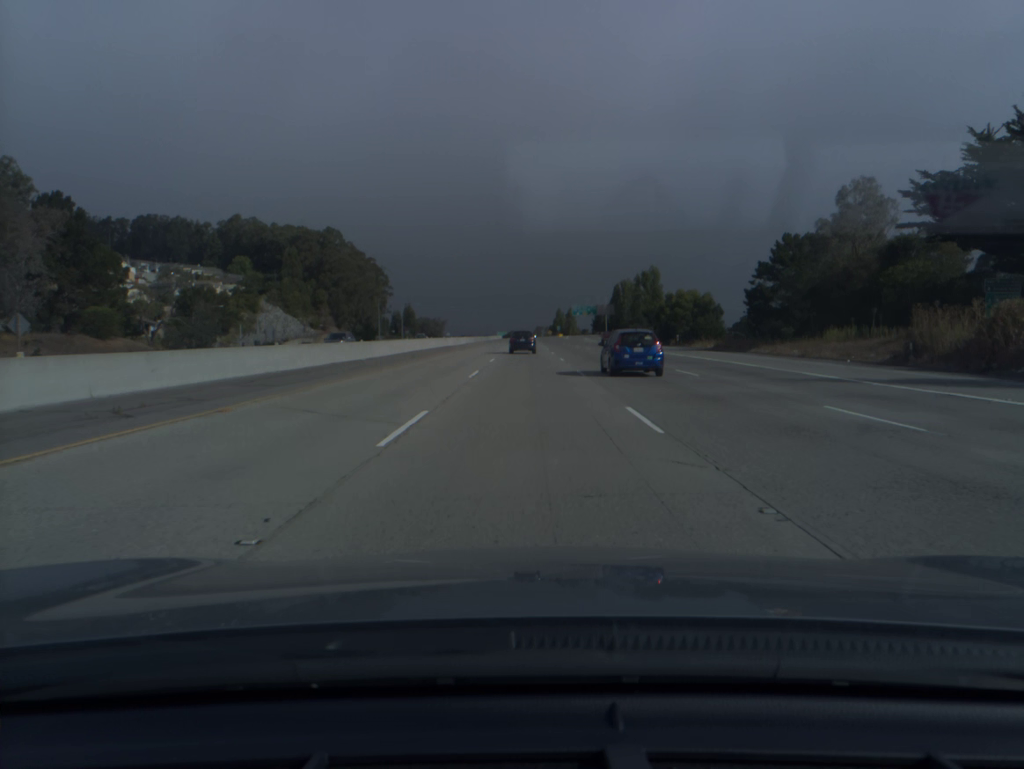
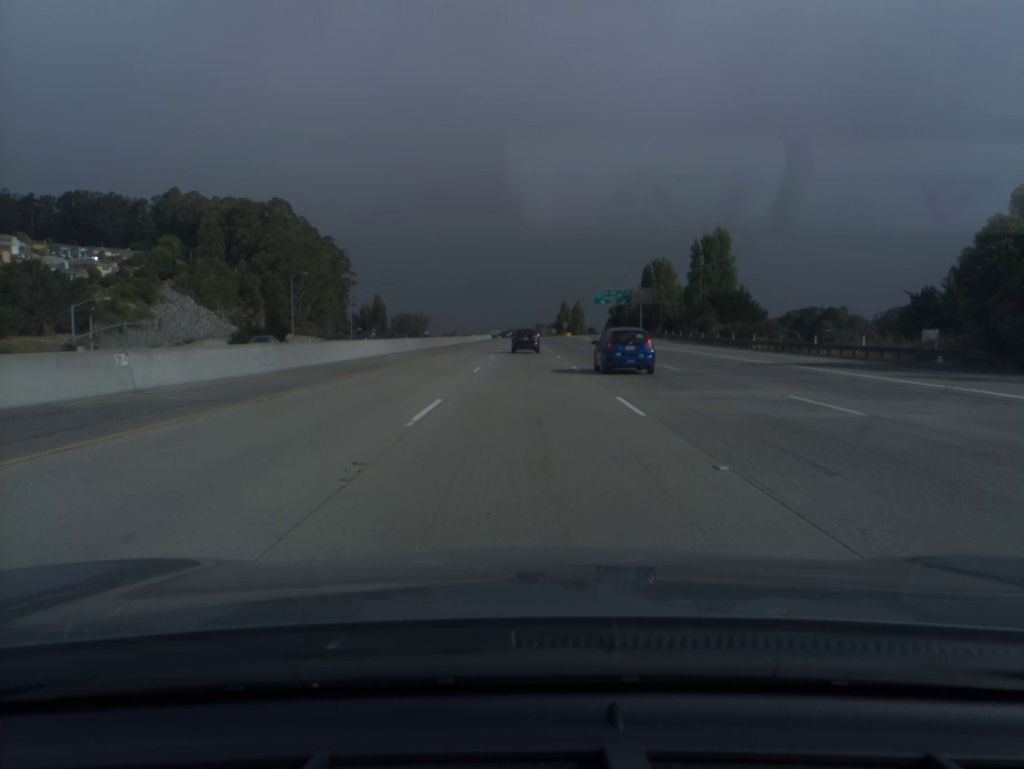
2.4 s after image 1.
(+0.1, +71.2) m; 0°
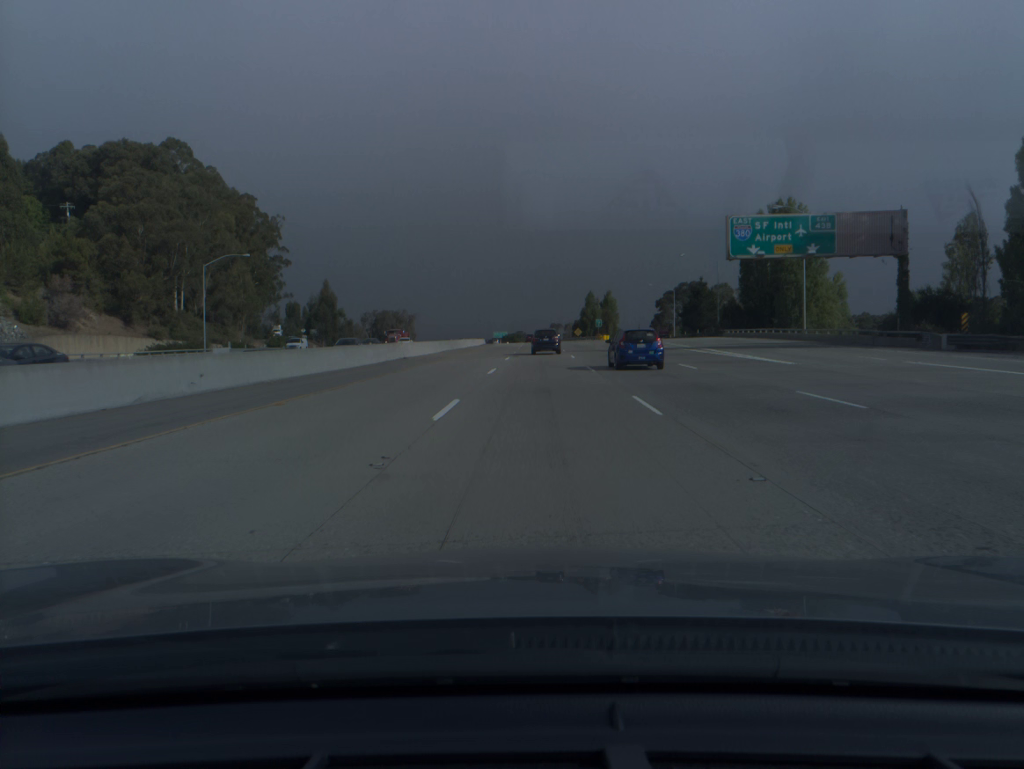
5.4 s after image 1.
(-0.2, +87.4) m; -1°
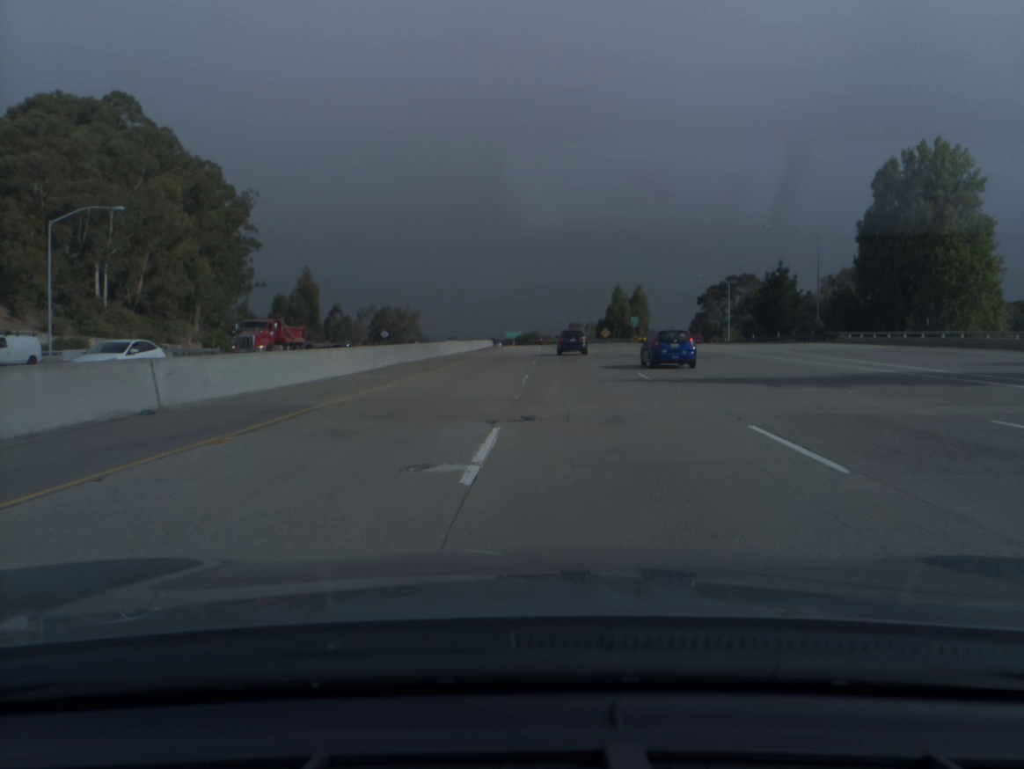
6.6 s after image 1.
(-0.4, +34.7) m; -1°
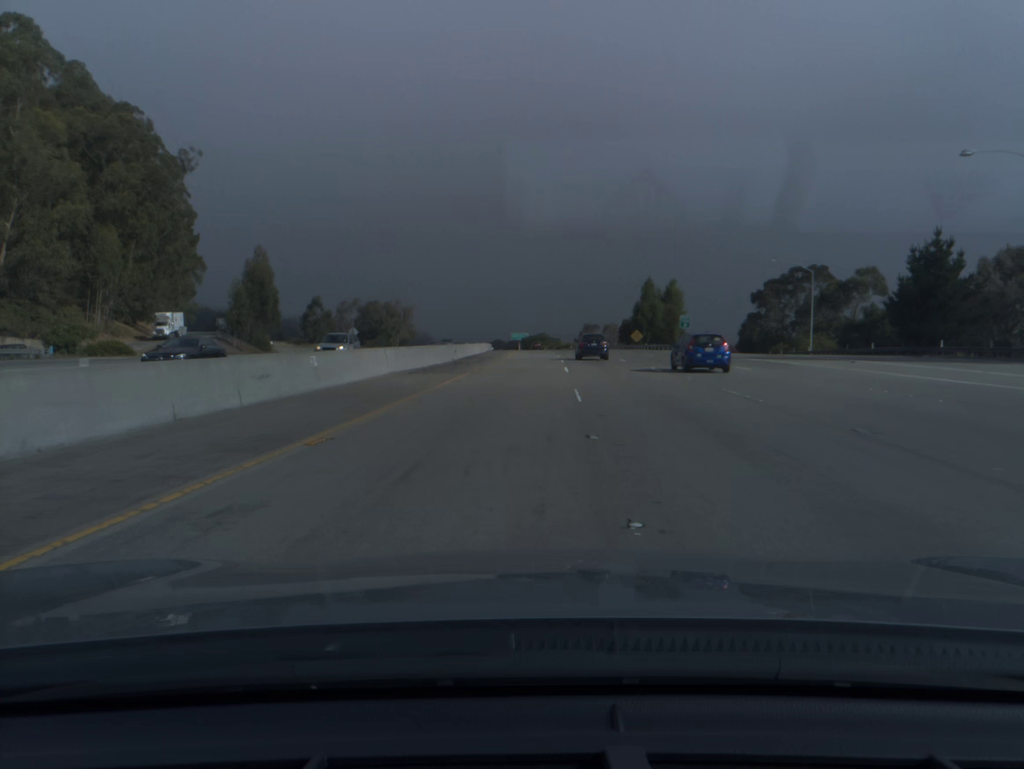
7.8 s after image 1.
(-0.2, +34.9) m; -1°
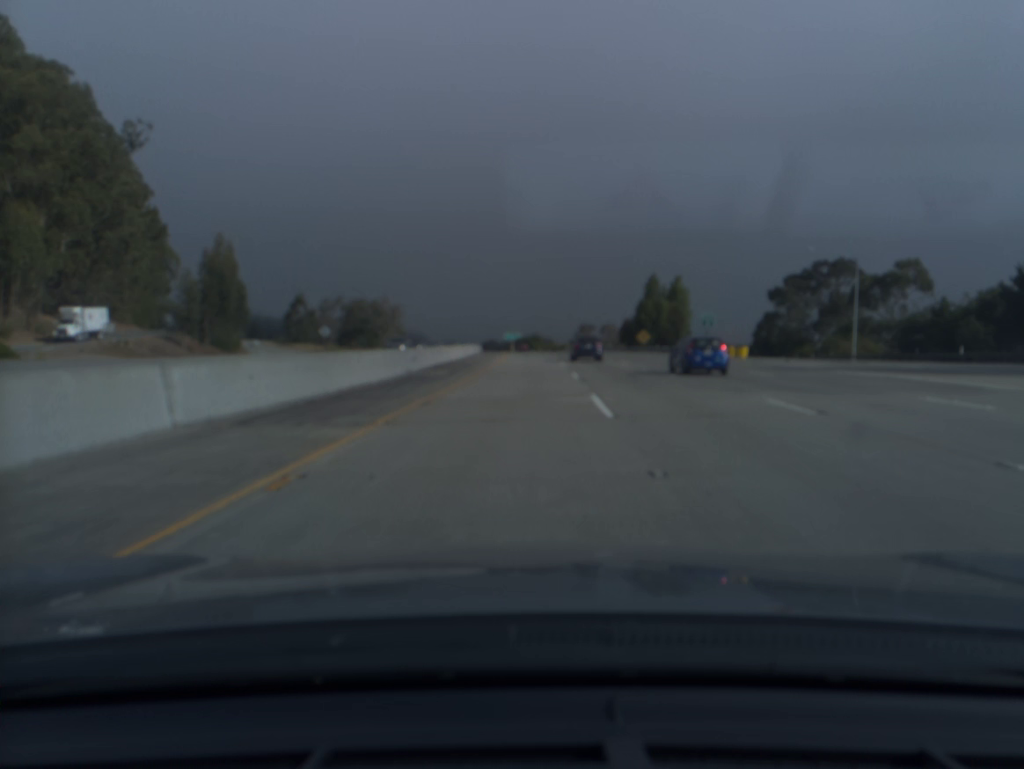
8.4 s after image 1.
(+0.1, +17.6) m; 0°
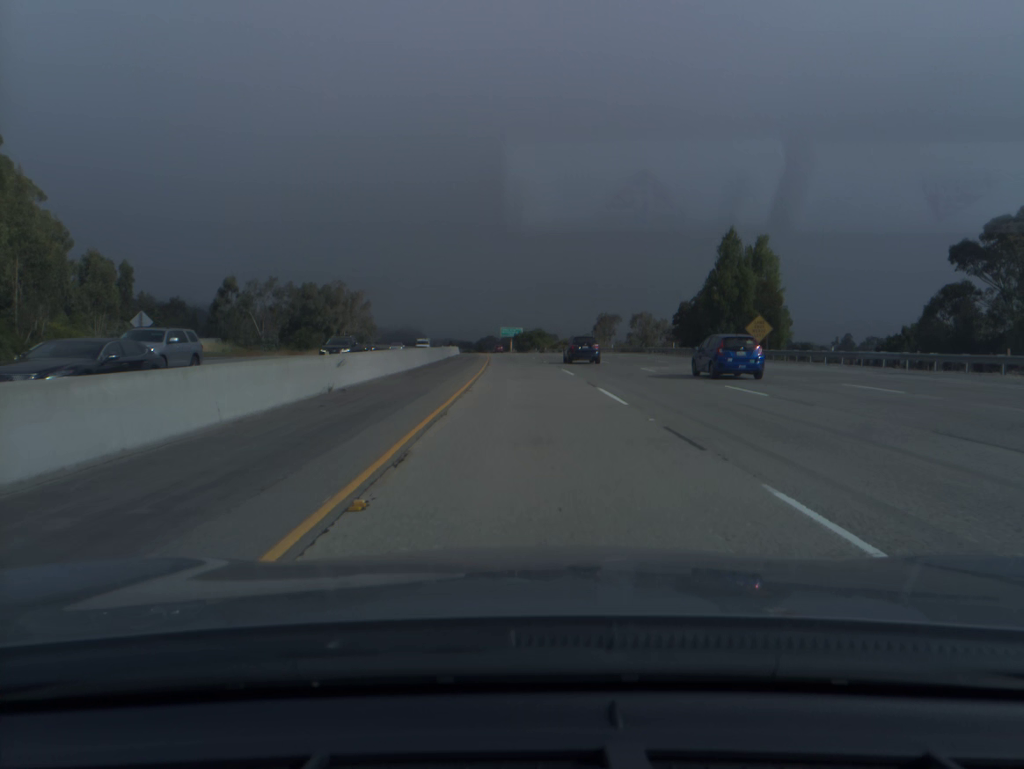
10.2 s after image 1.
(0.0, +53.5) m; 0°
